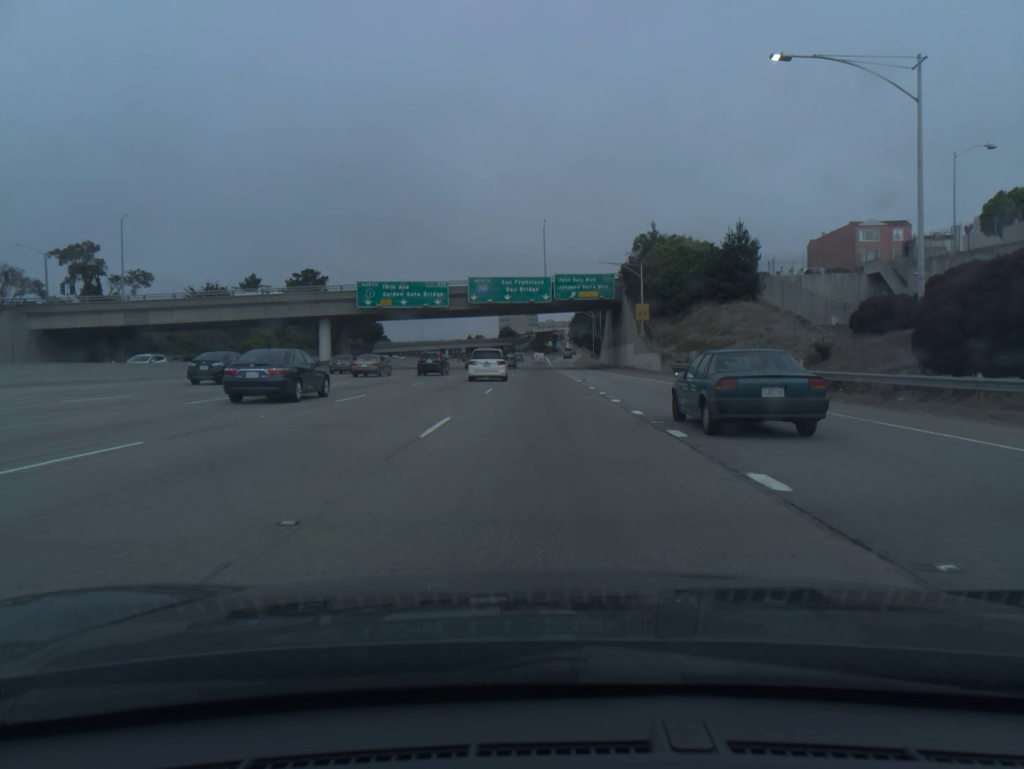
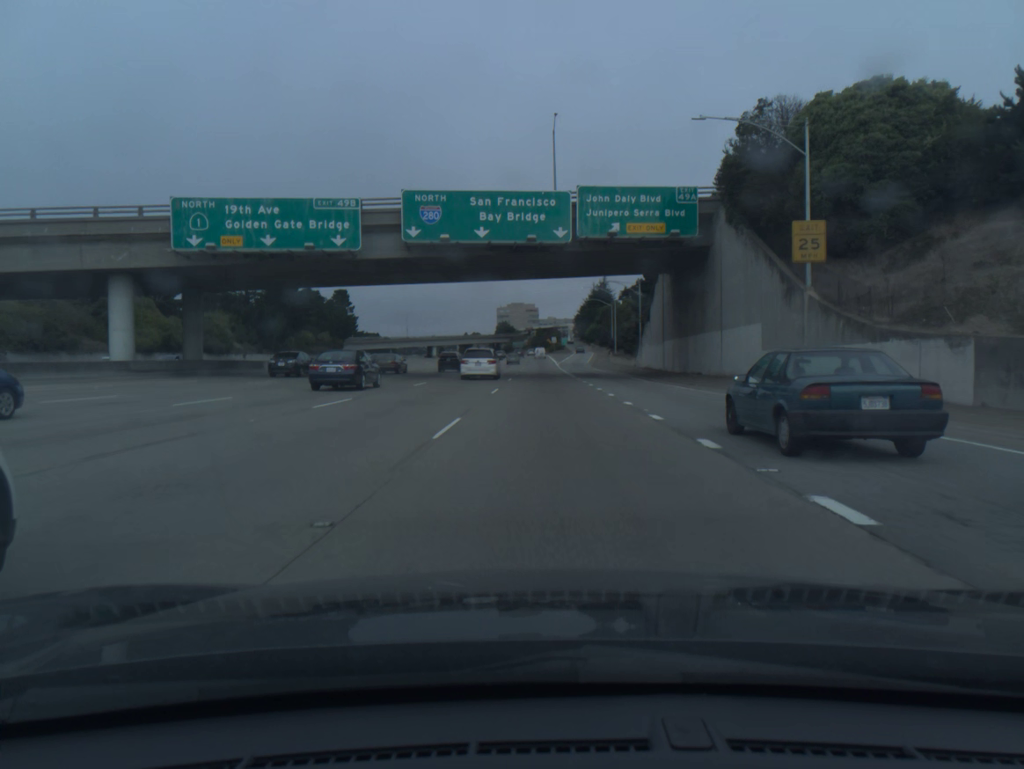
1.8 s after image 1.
(-0.2, +44.1) m; 0°
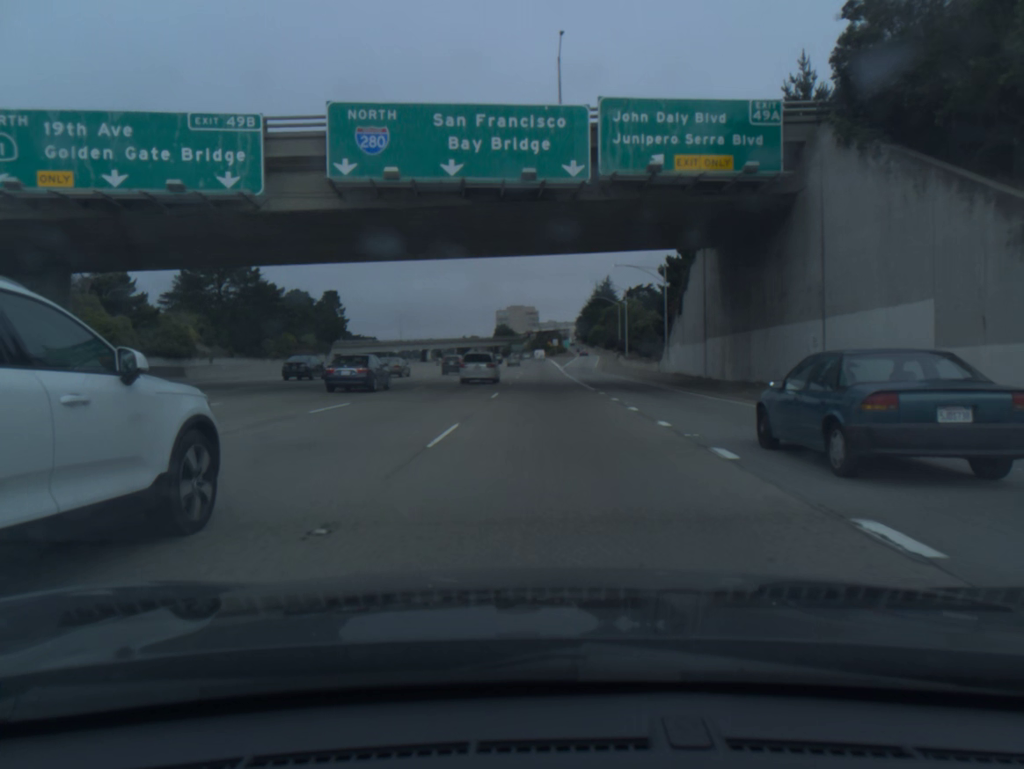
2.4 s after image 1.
(0.0, +15.2) m; 0°
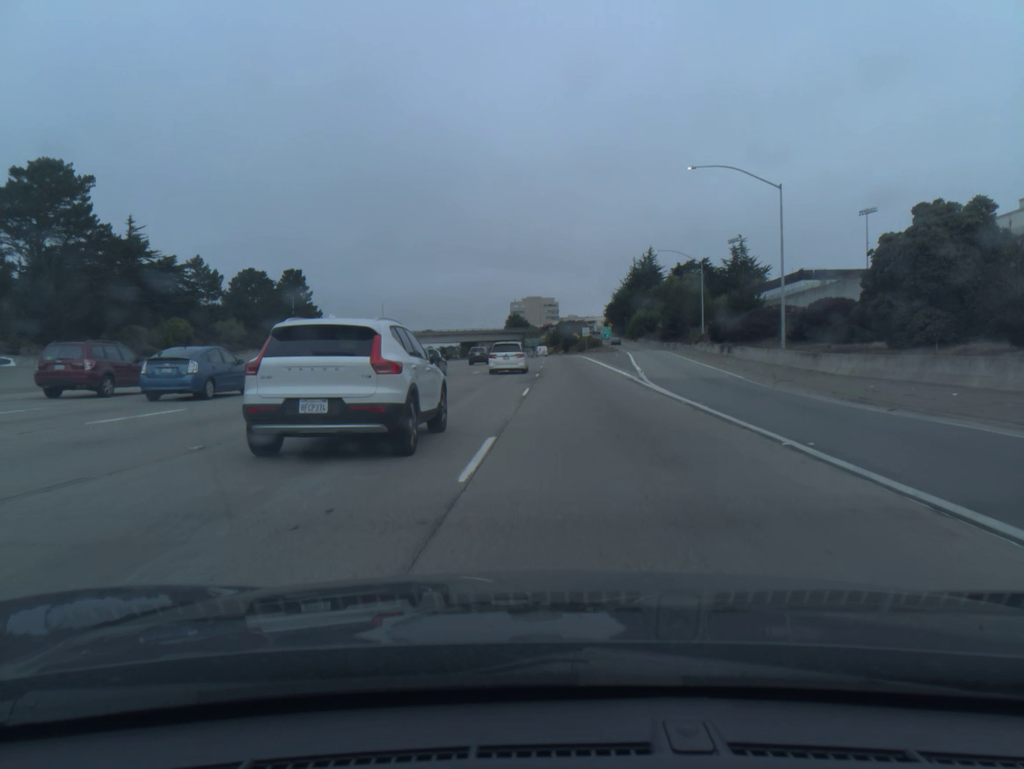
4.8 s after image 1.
(-0.5, +61.6) m; -1°
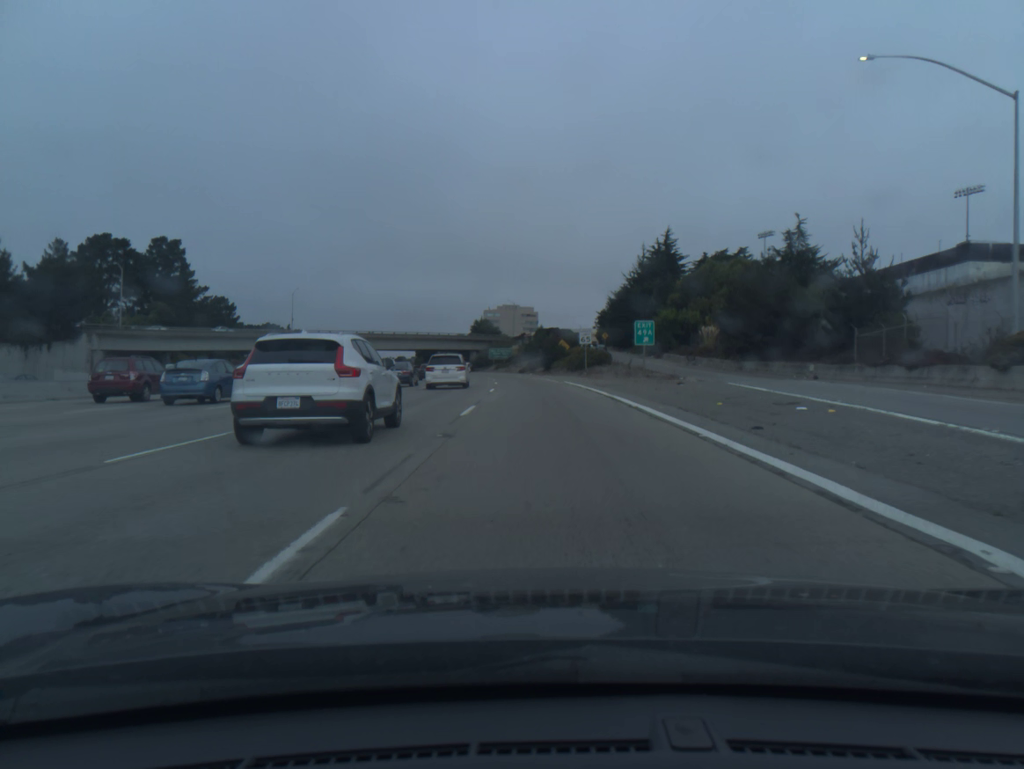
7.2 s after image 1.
(+2.0, +63.4) m; +2°
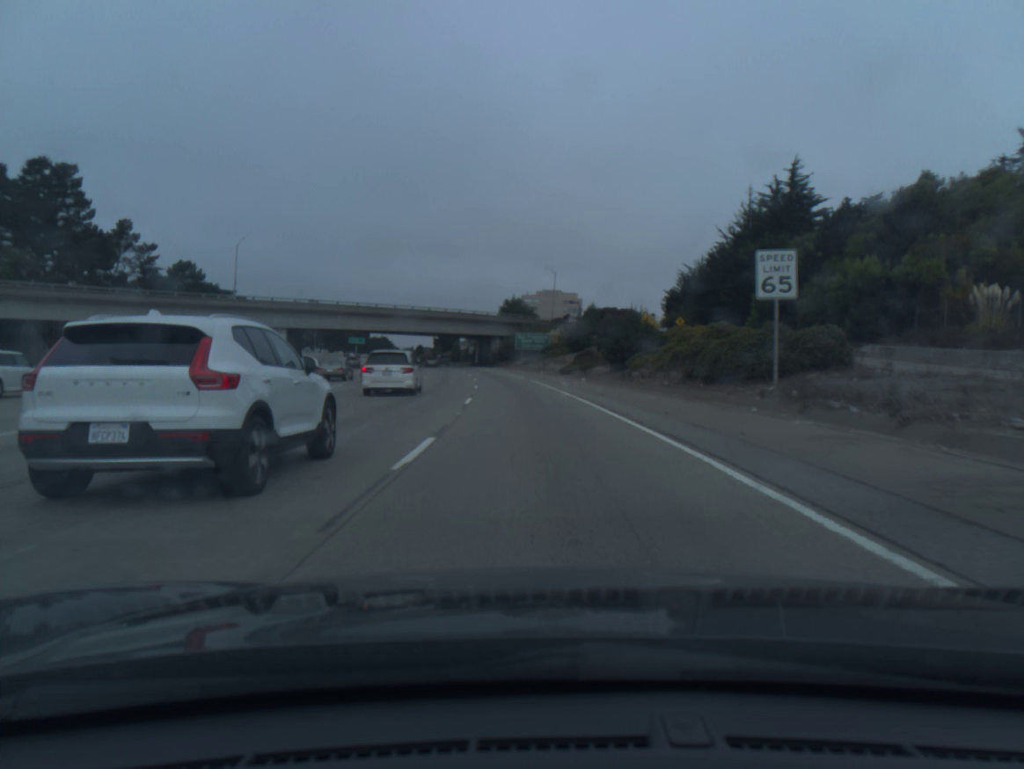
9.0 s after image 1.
(-1.2, +52.0) m; -3°
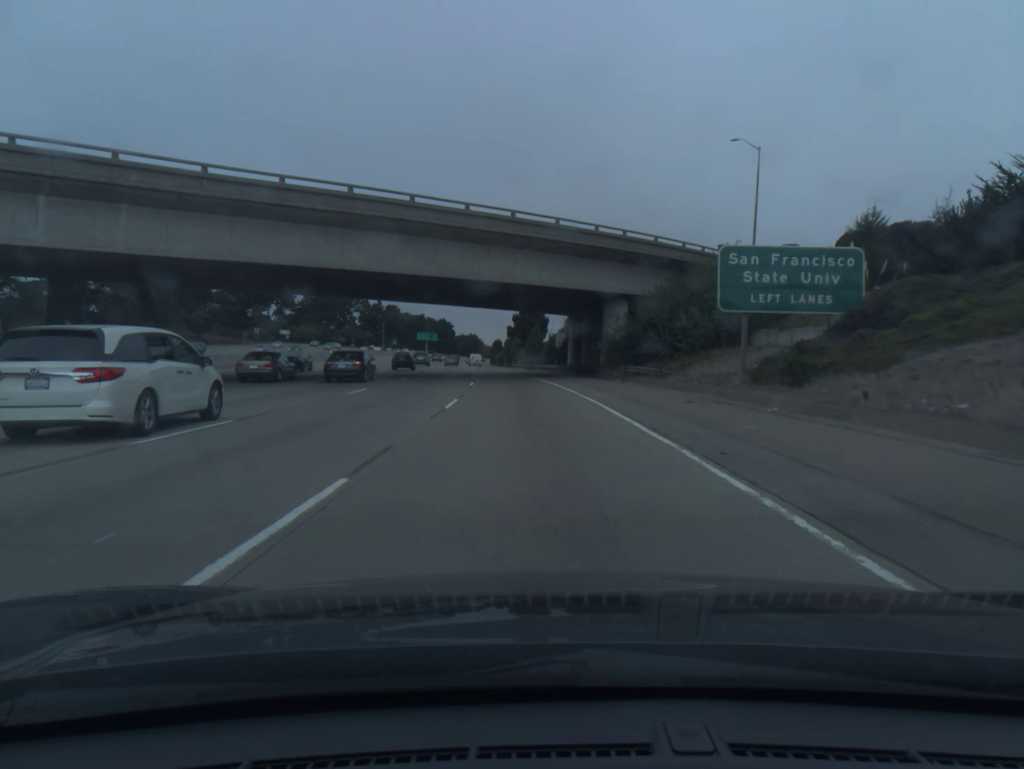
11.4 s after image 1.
(-4.9, +77.4) m; -7°
